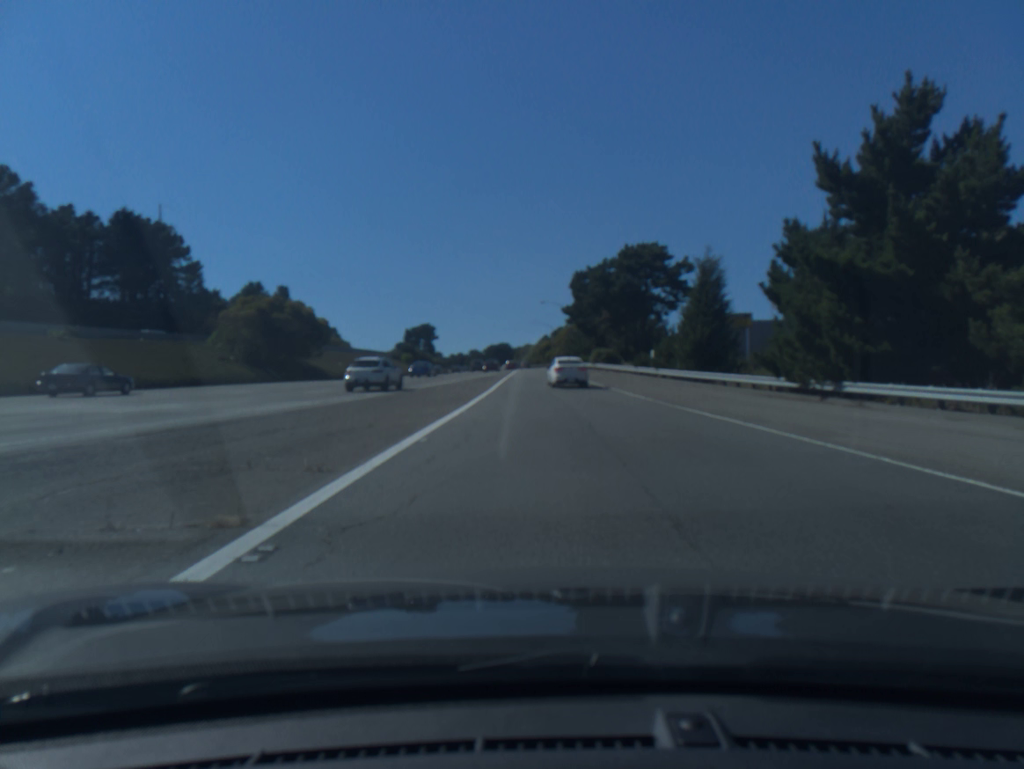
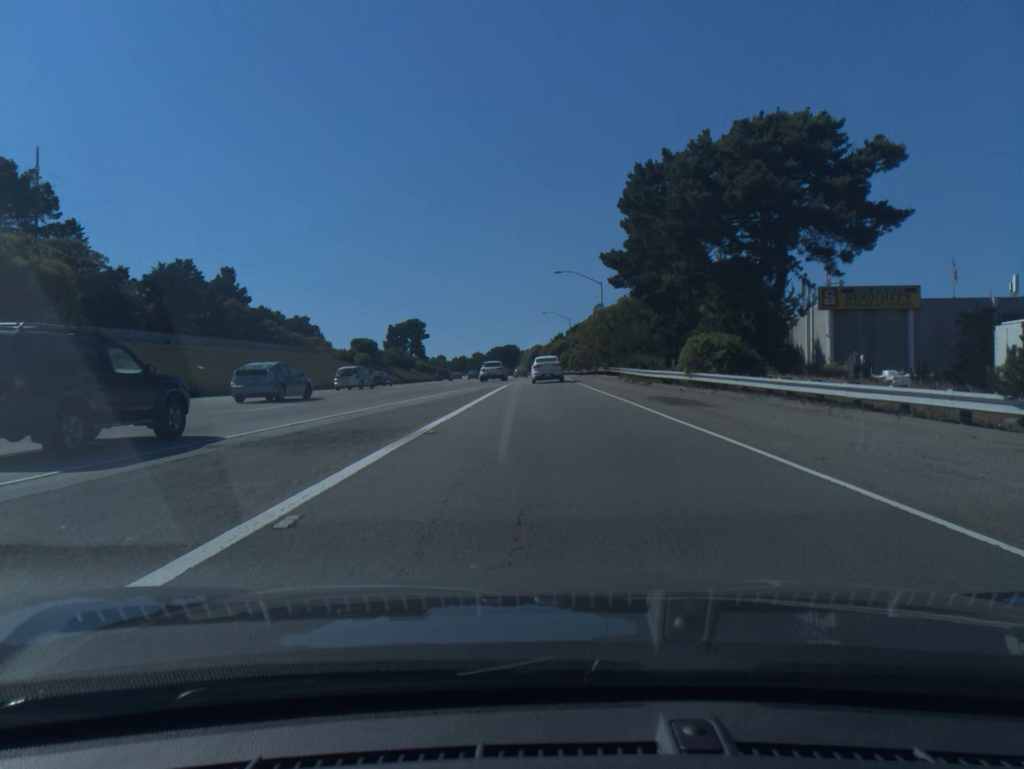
(-0.3, +42.5) m; -1°
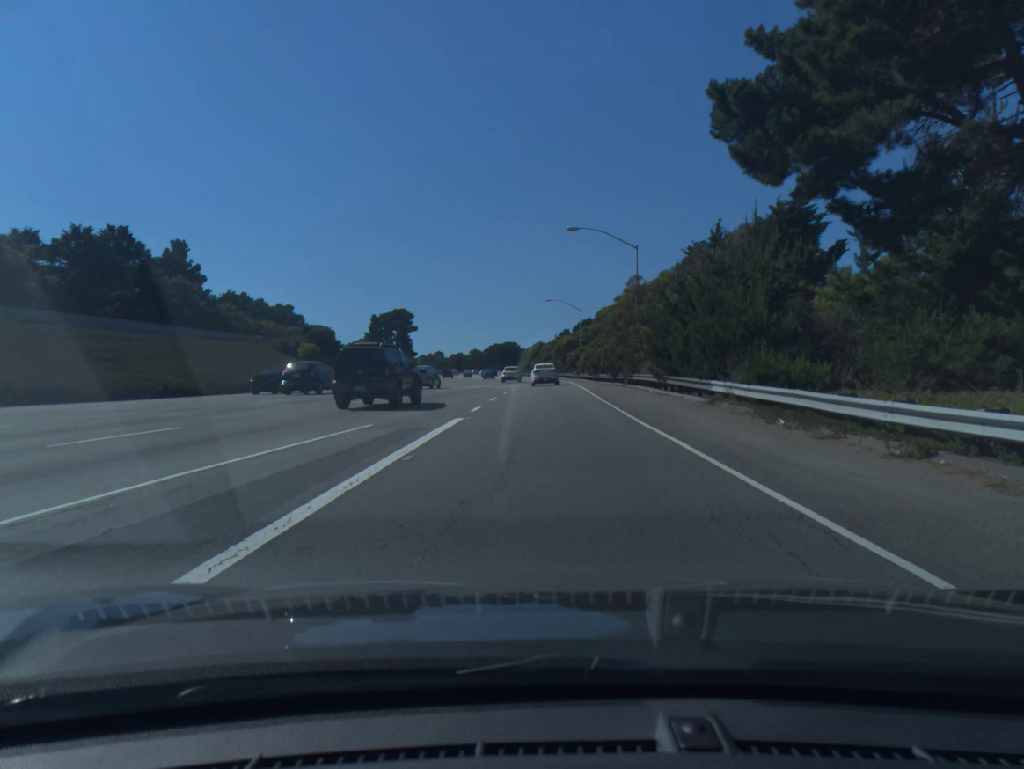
(0.0, +25.2) m; 0°
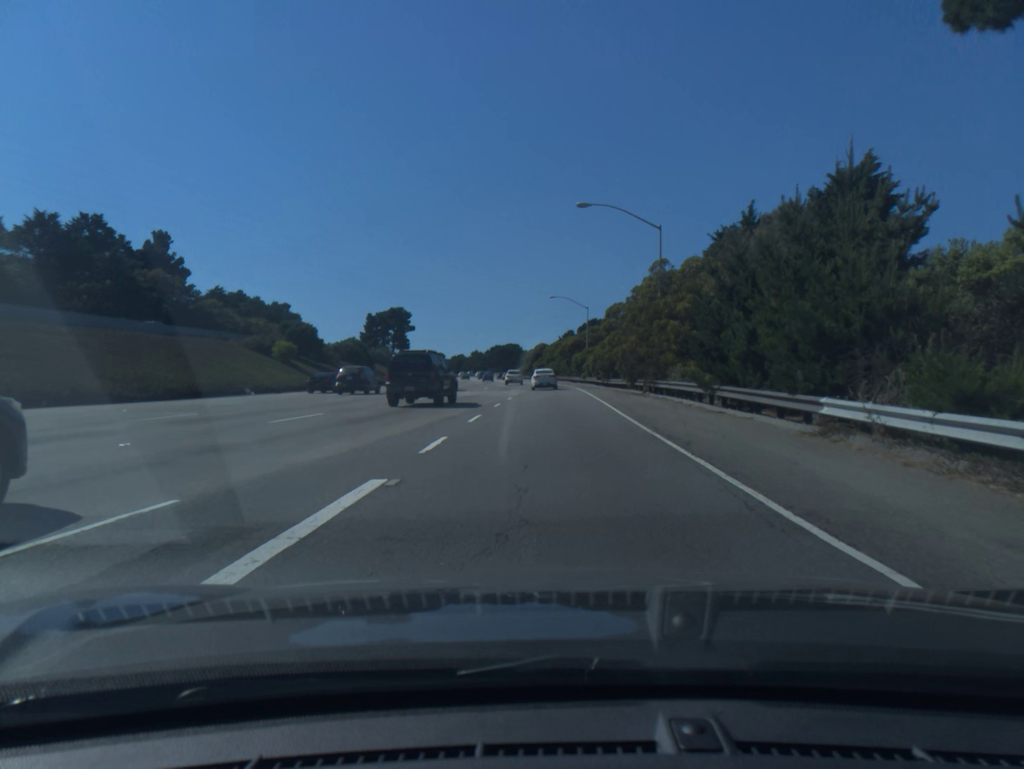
(0.0, +8.6) m; 0°
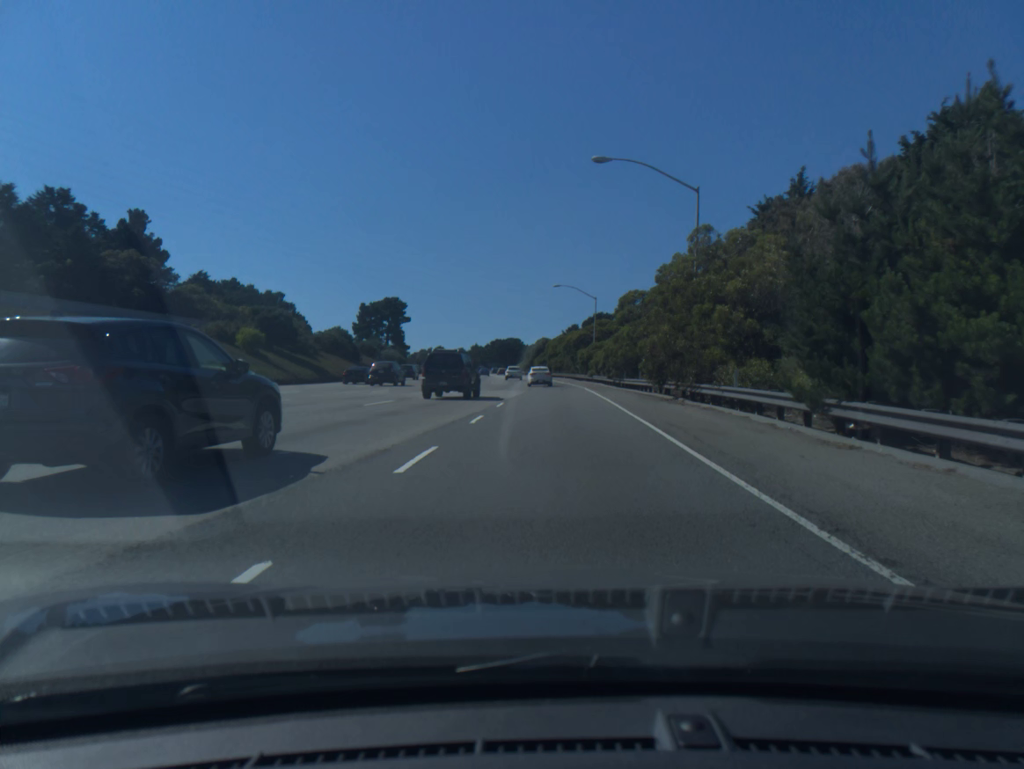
(0.0, +8.9) m; 0°
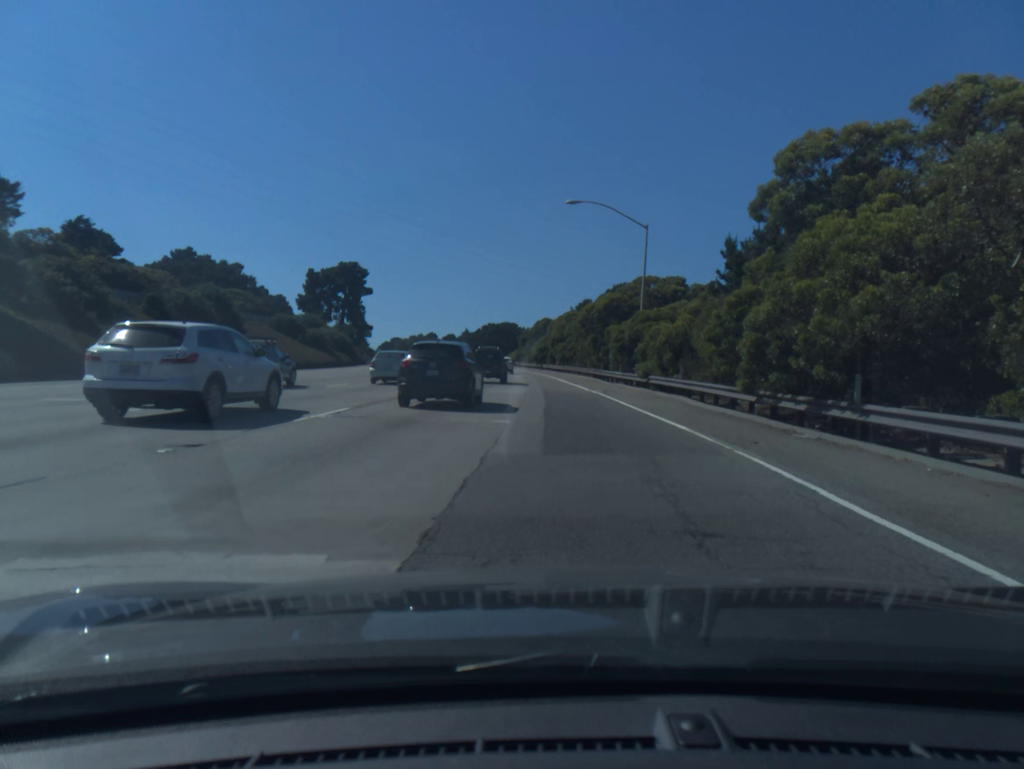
(+0.2, +38.5) m; 0°
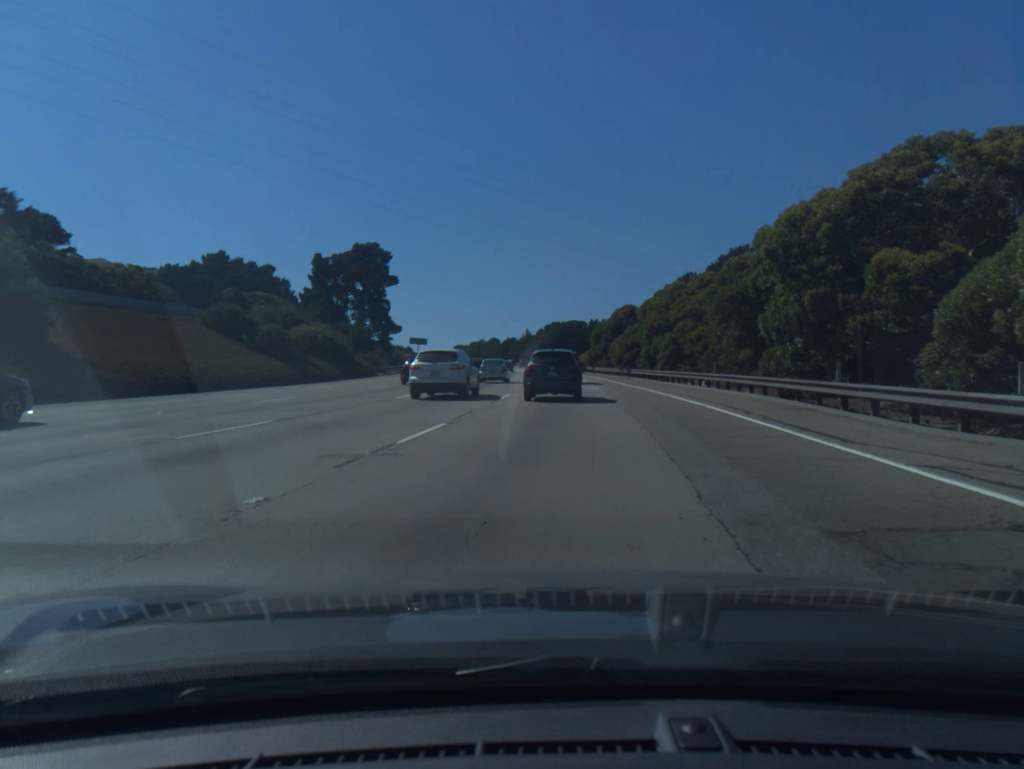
(-1.3, +32.1) m; -5°
